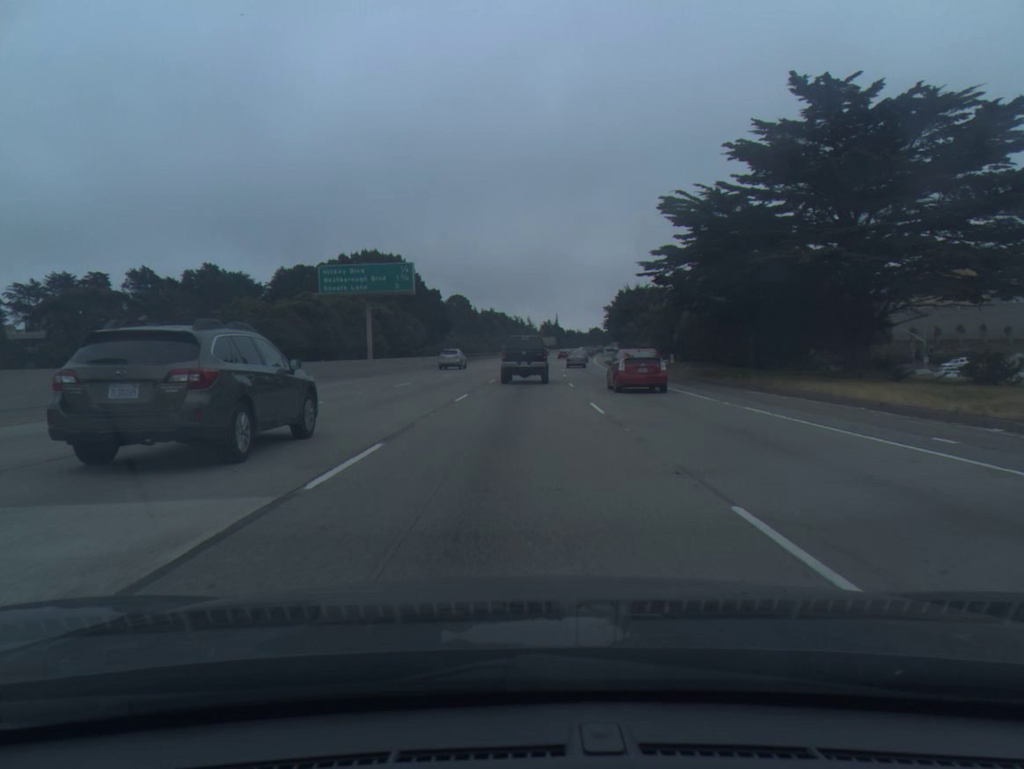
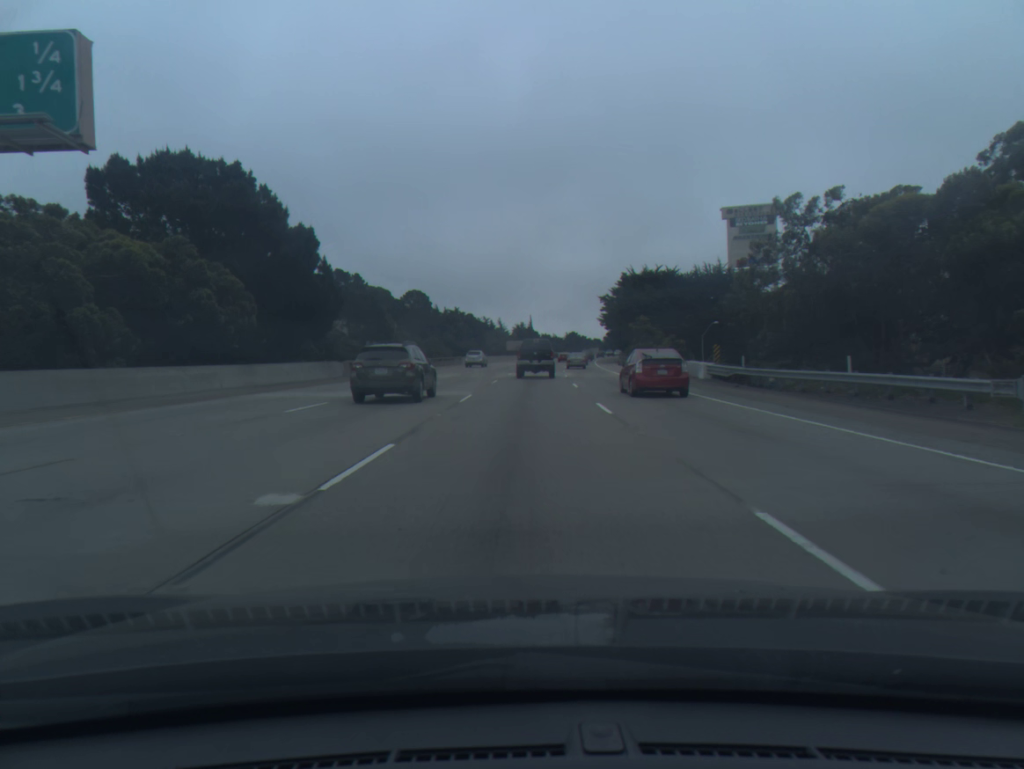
(+0.7, +43.9) m; +2°
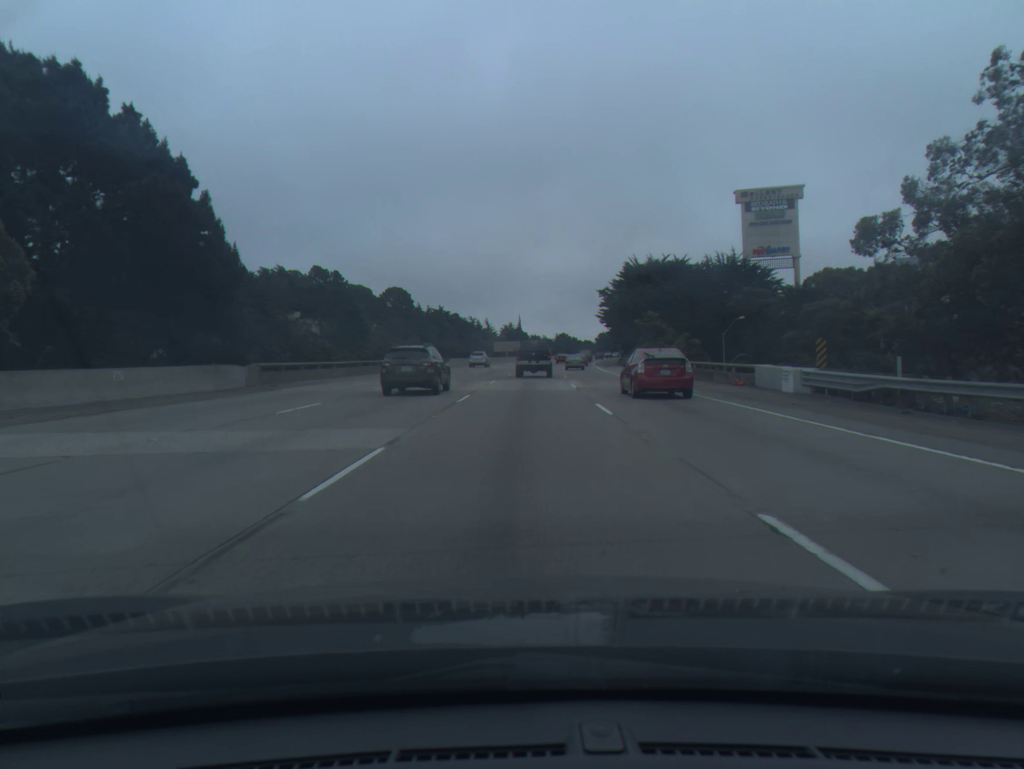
(+0.1, +14.8) m; +1°
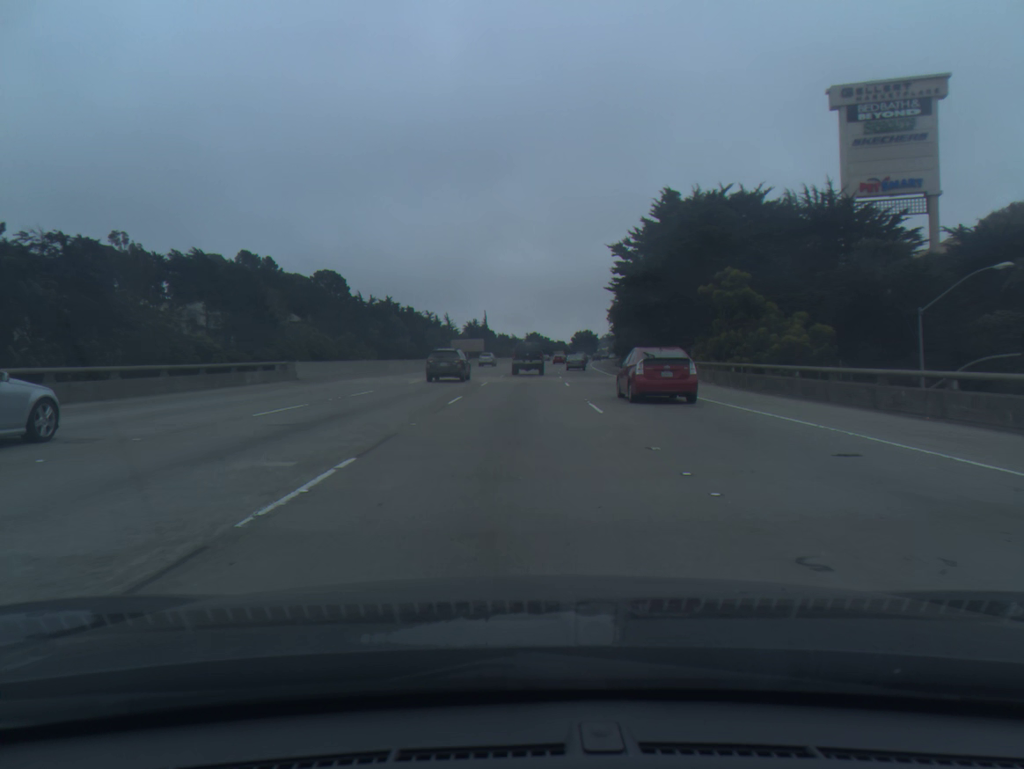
(+1.0, +45.2) m; +2°
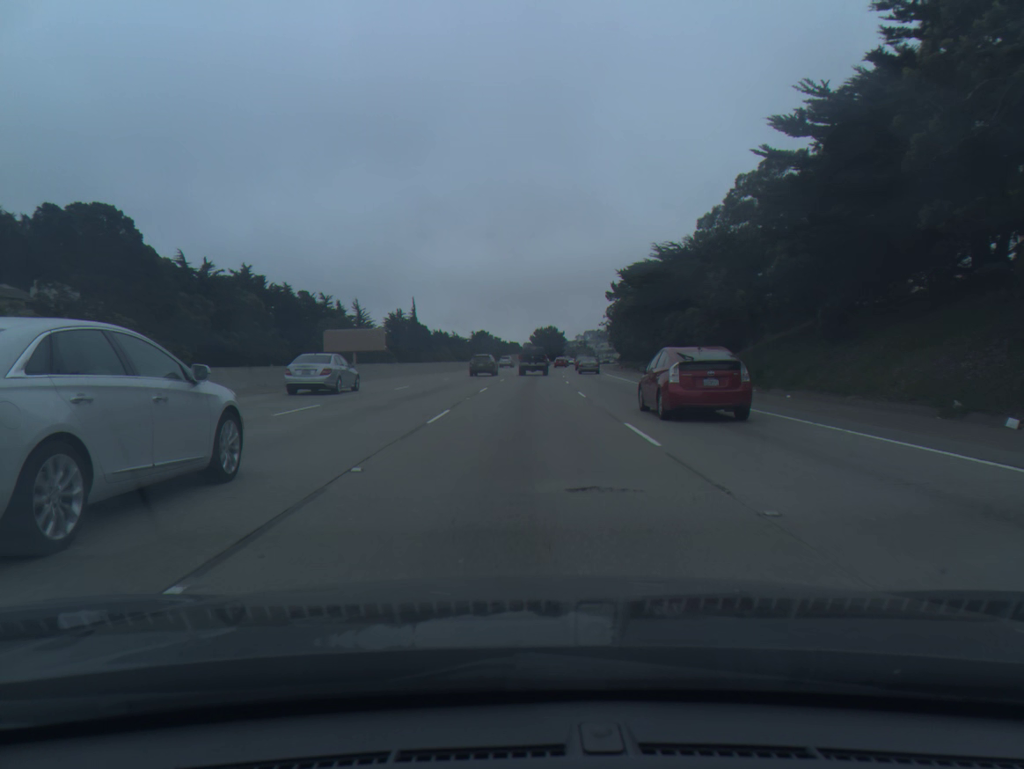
(+2.2, +77.8) m; +4°
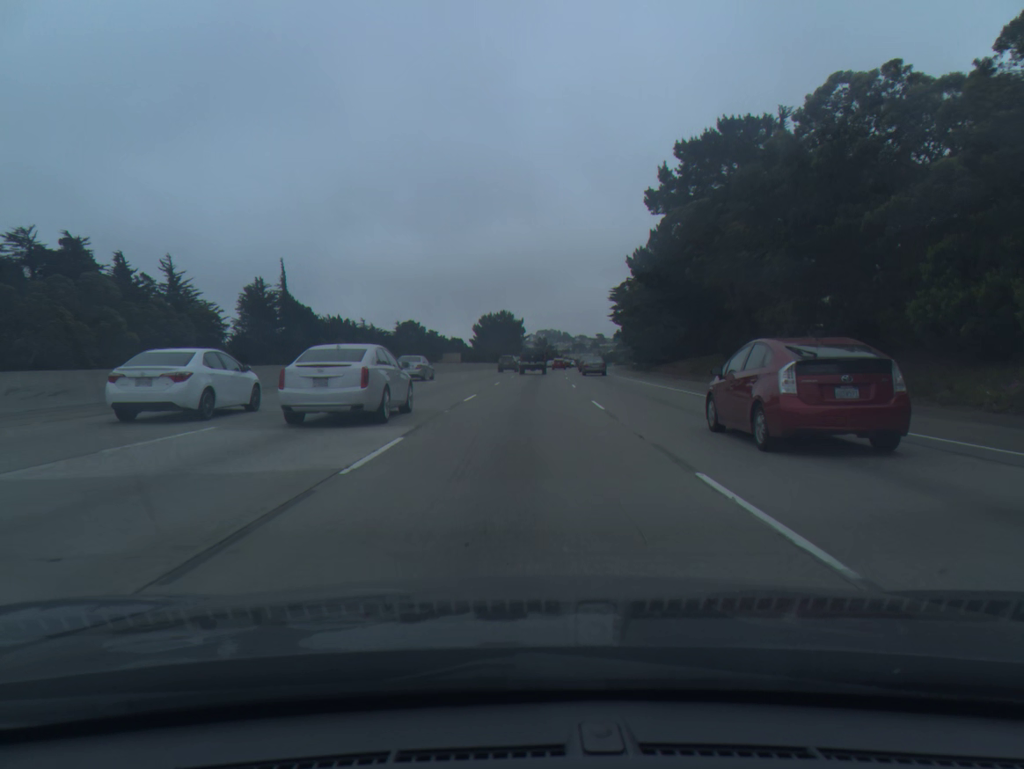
(+2.7, +79.6) m; +4°
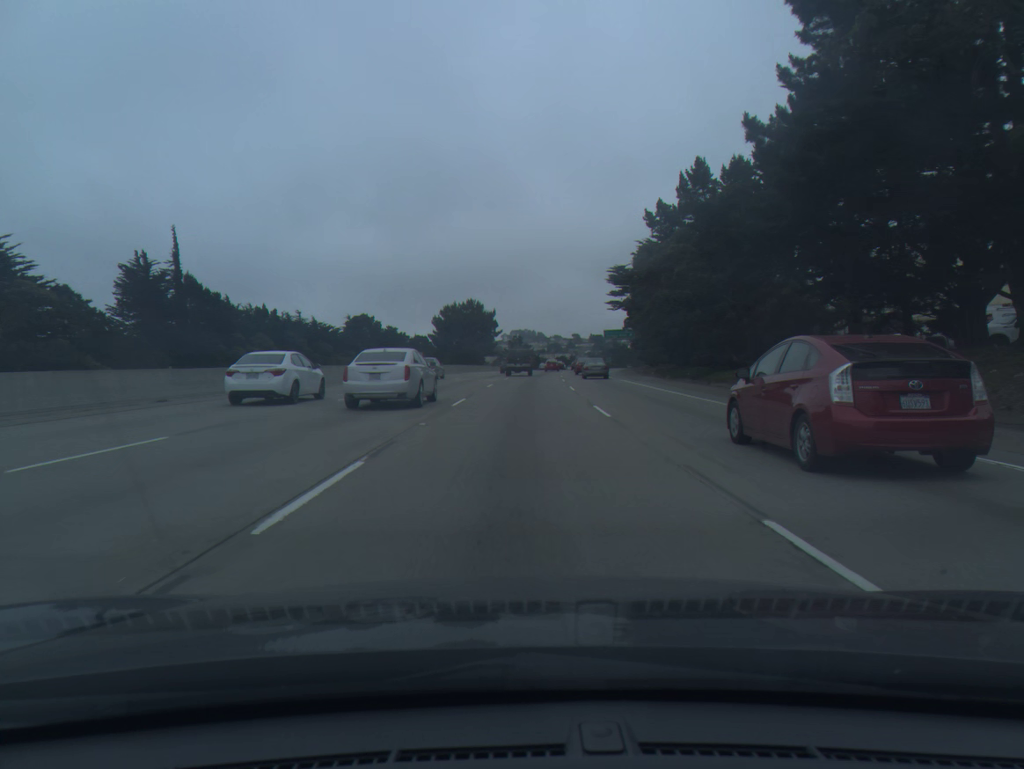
(+0.5, +31.7) m; +2°
